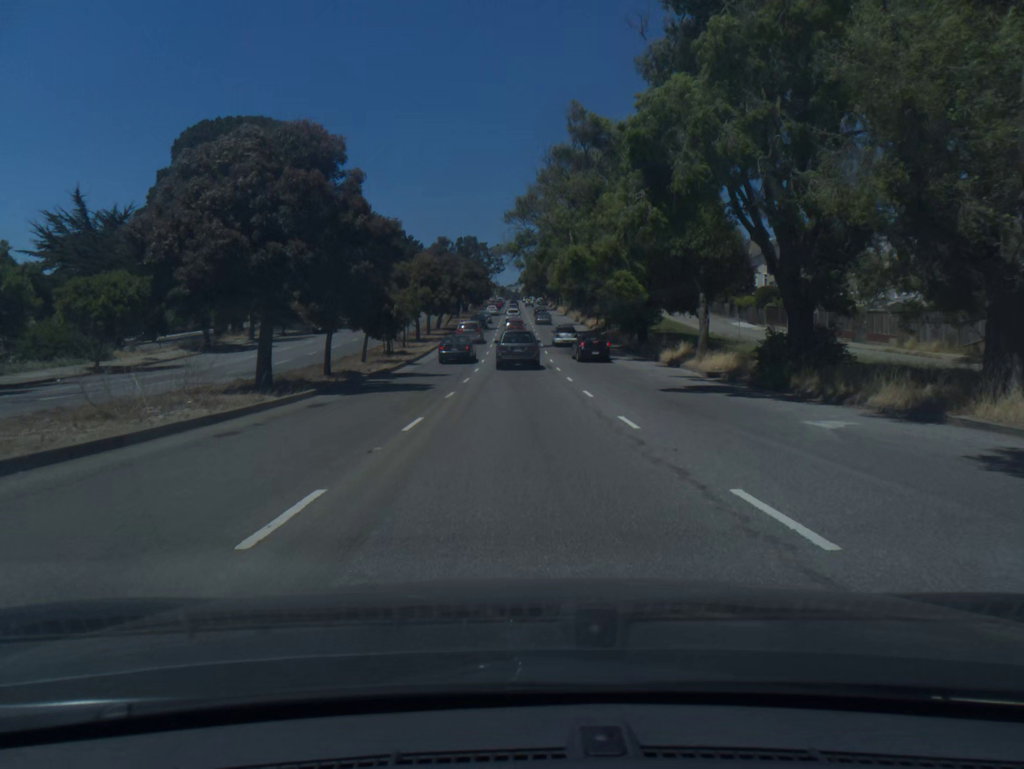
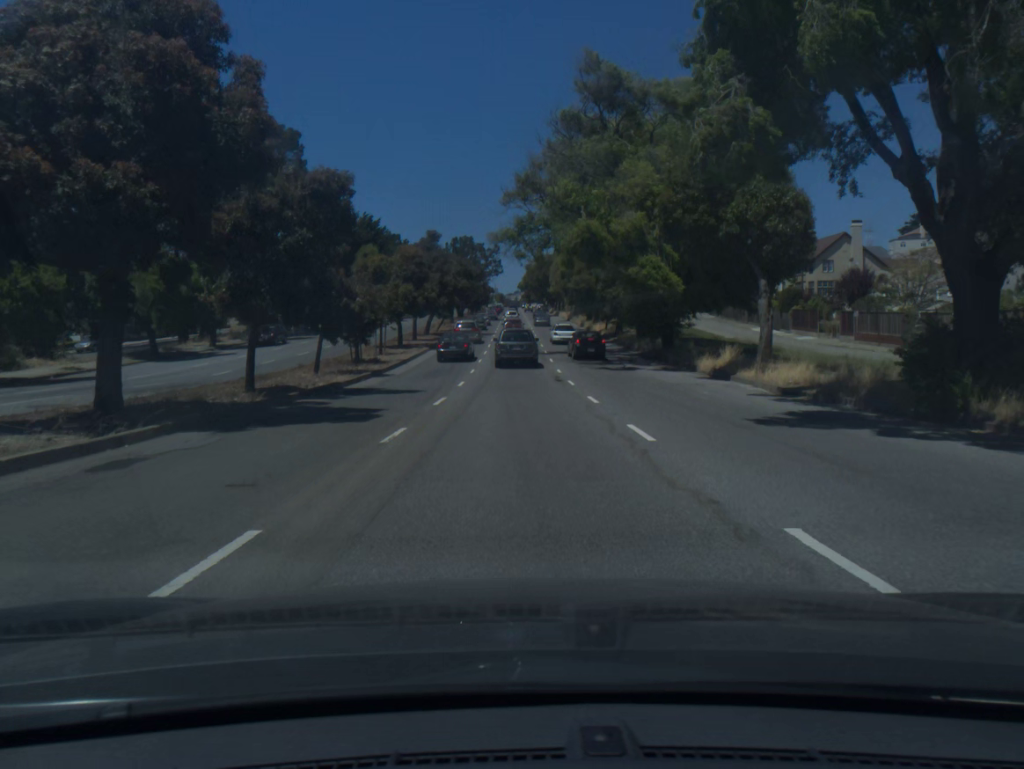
(0.0, +9.1) m; 0°
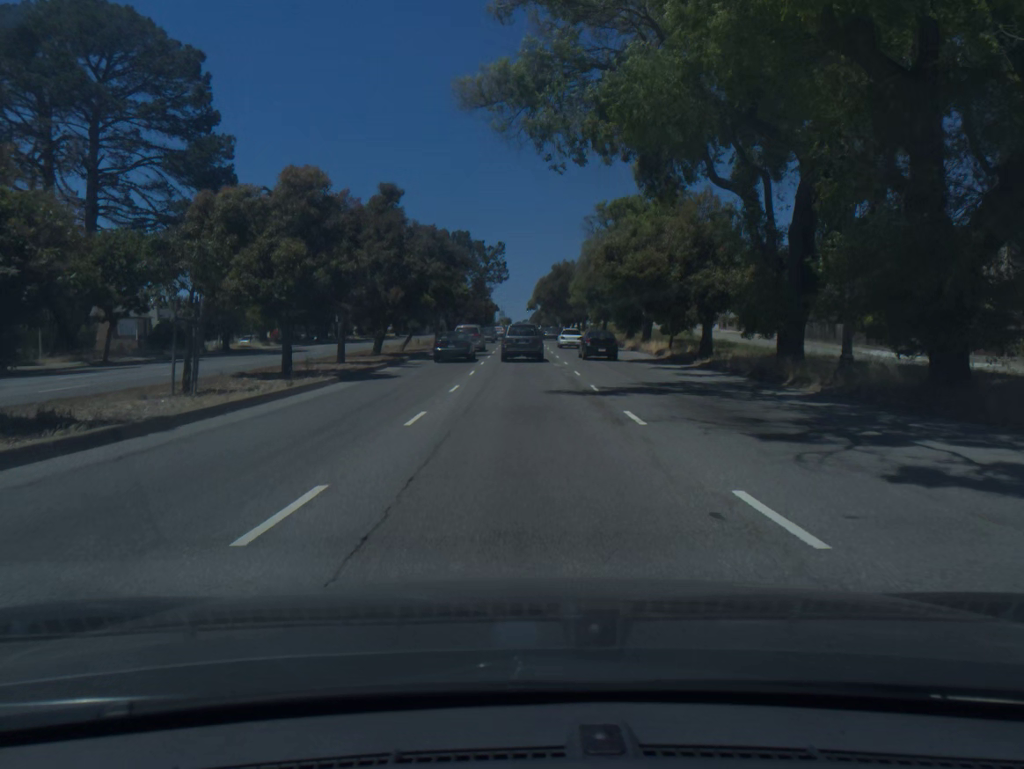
(-0.1, +27.2) m; 0°
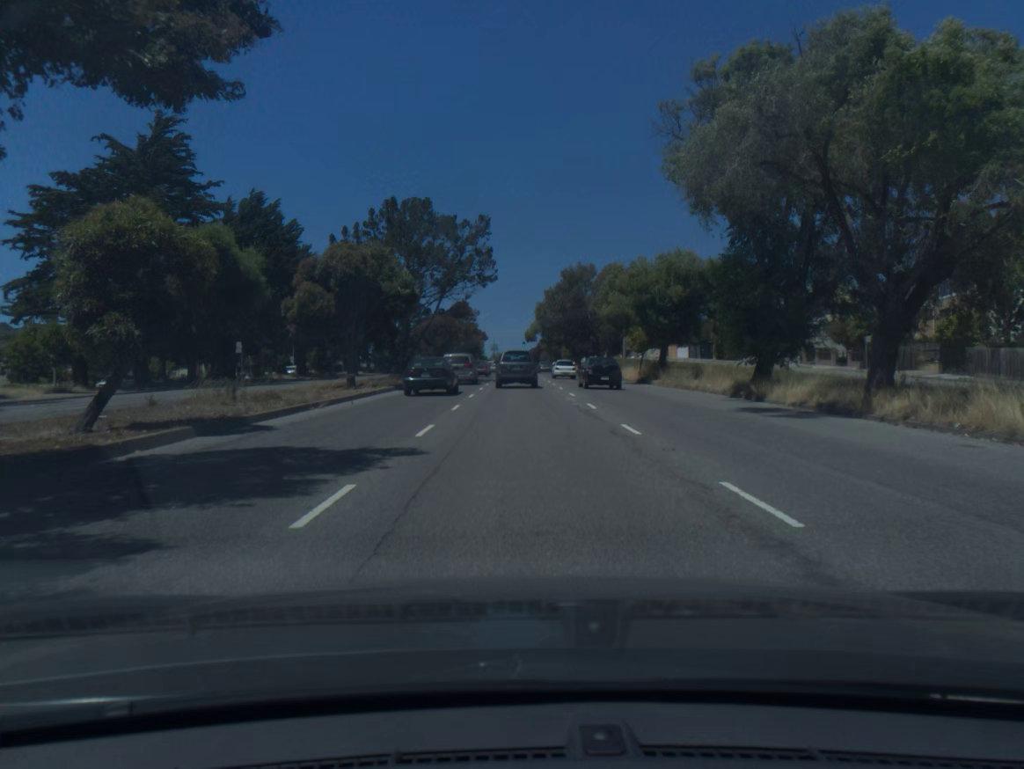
(0.0, +35.2) m; 0°
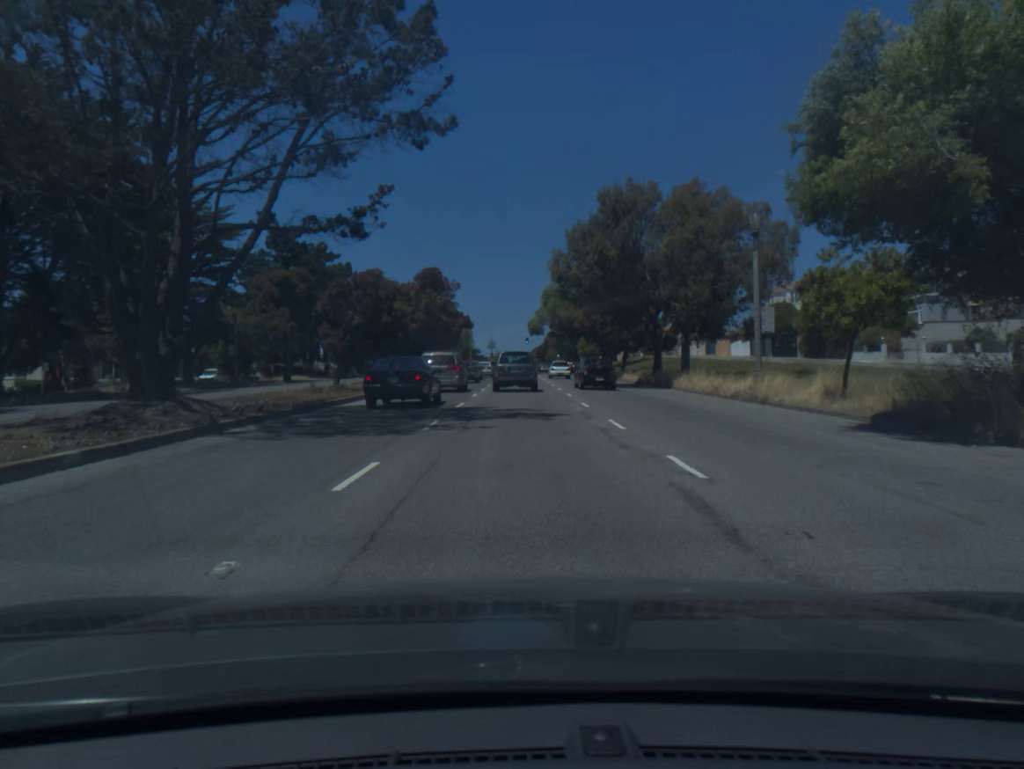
(0.0, +34.4) m; 0°
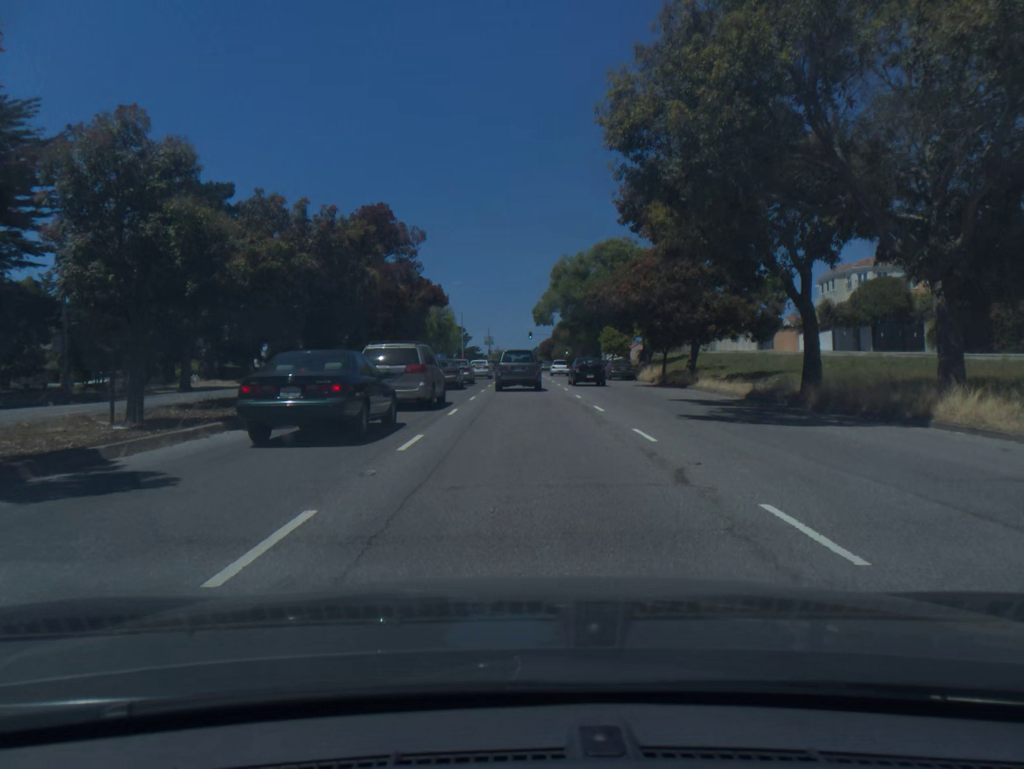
(0.0, +24.9) m; 0°
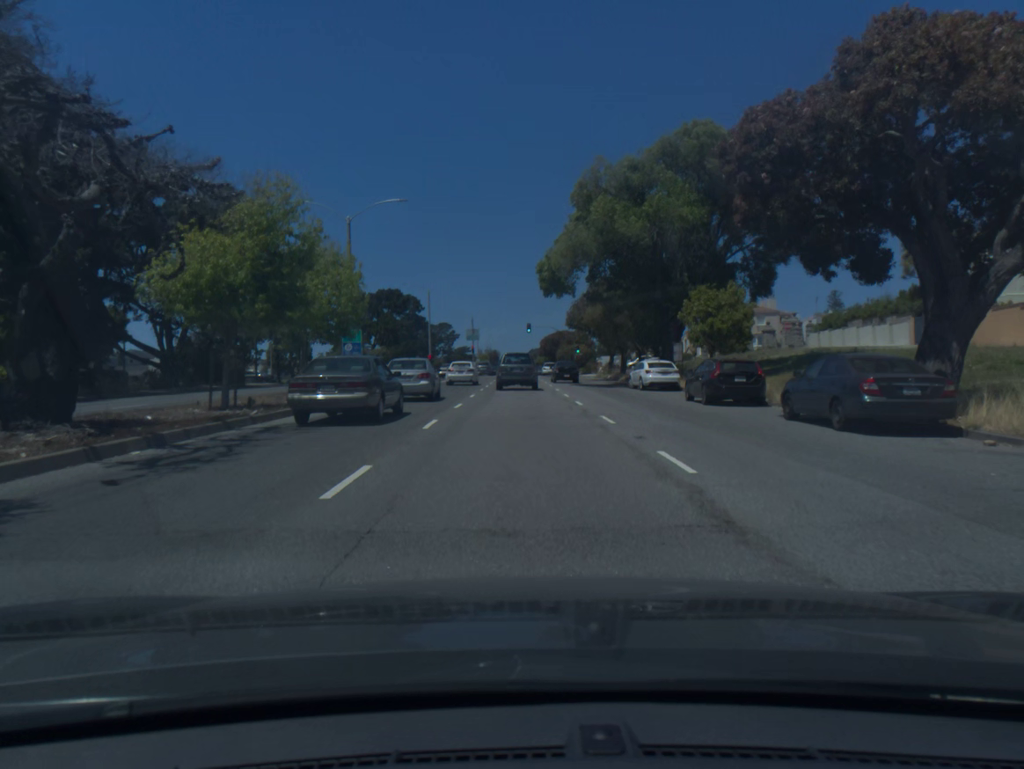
(+0.1, +39.8) m; 0°
